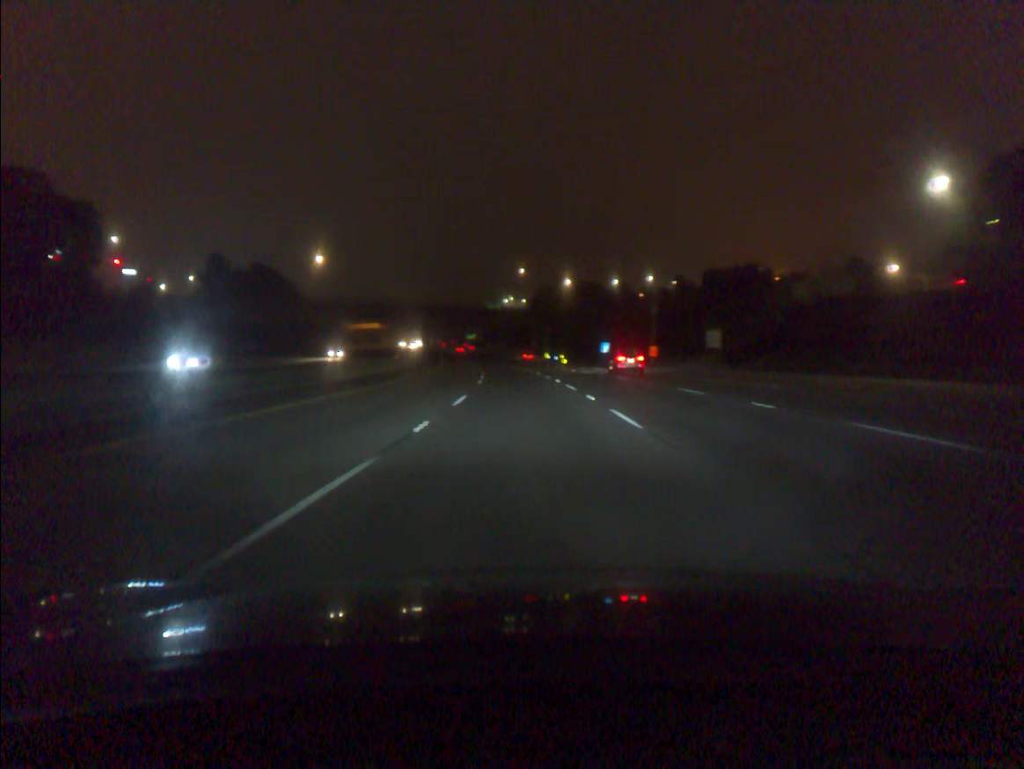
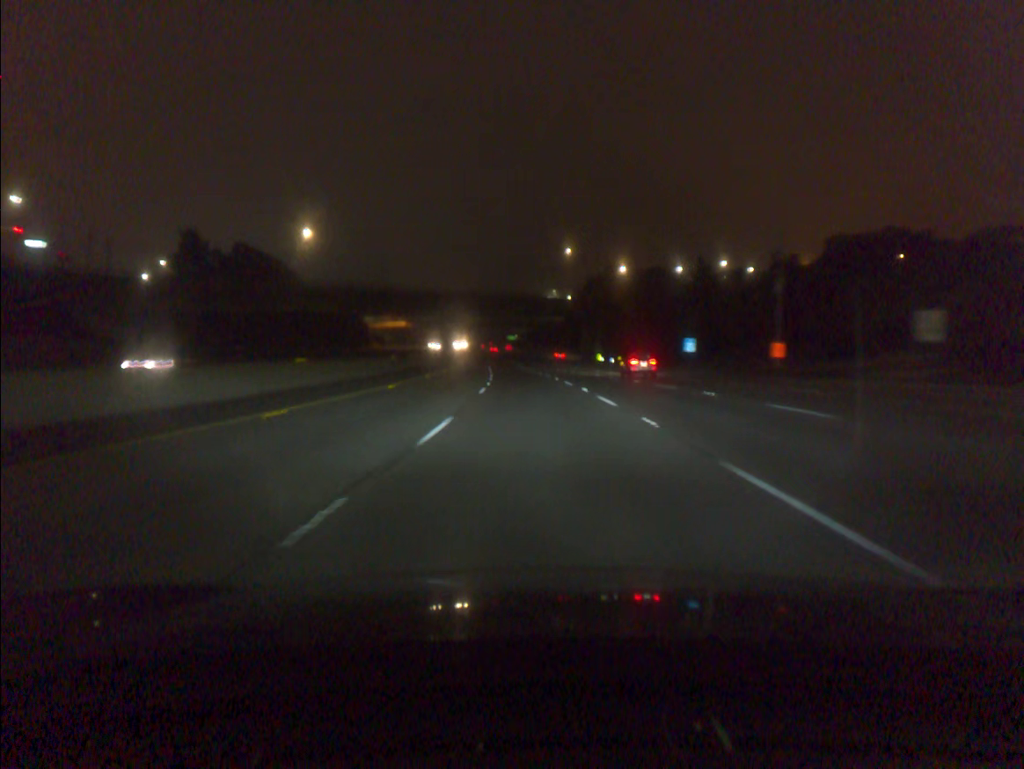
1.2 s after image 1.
(-1.1, +37.6) m; -3°
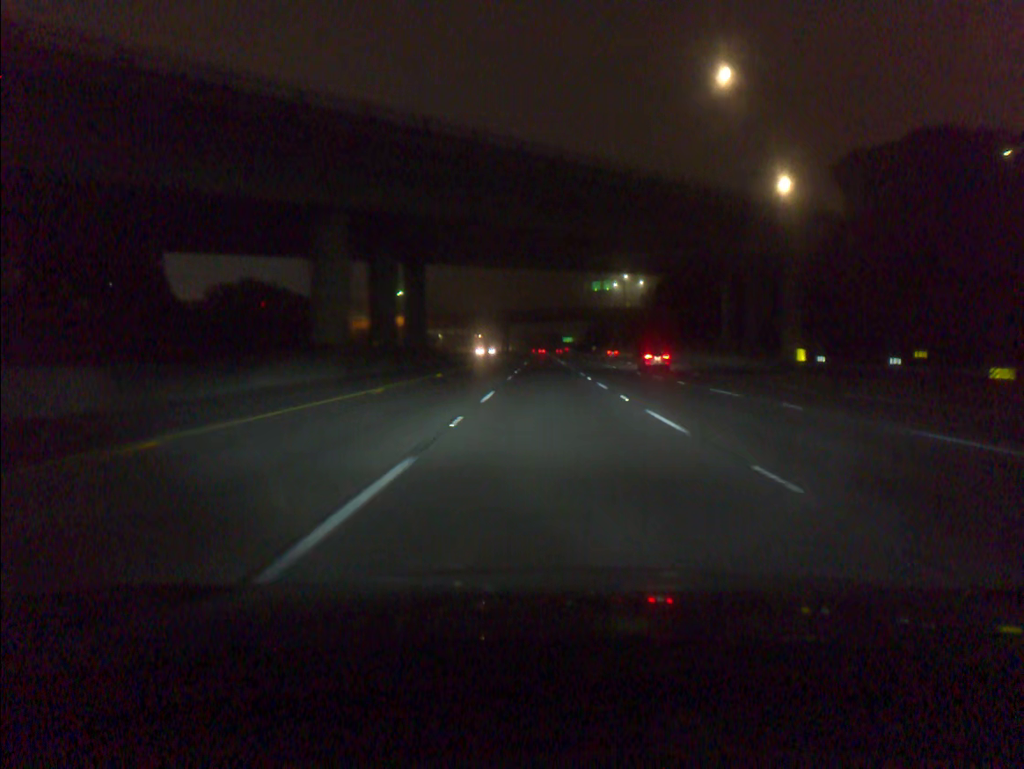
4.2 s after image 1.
(-4.4, +94.0) m; -4°
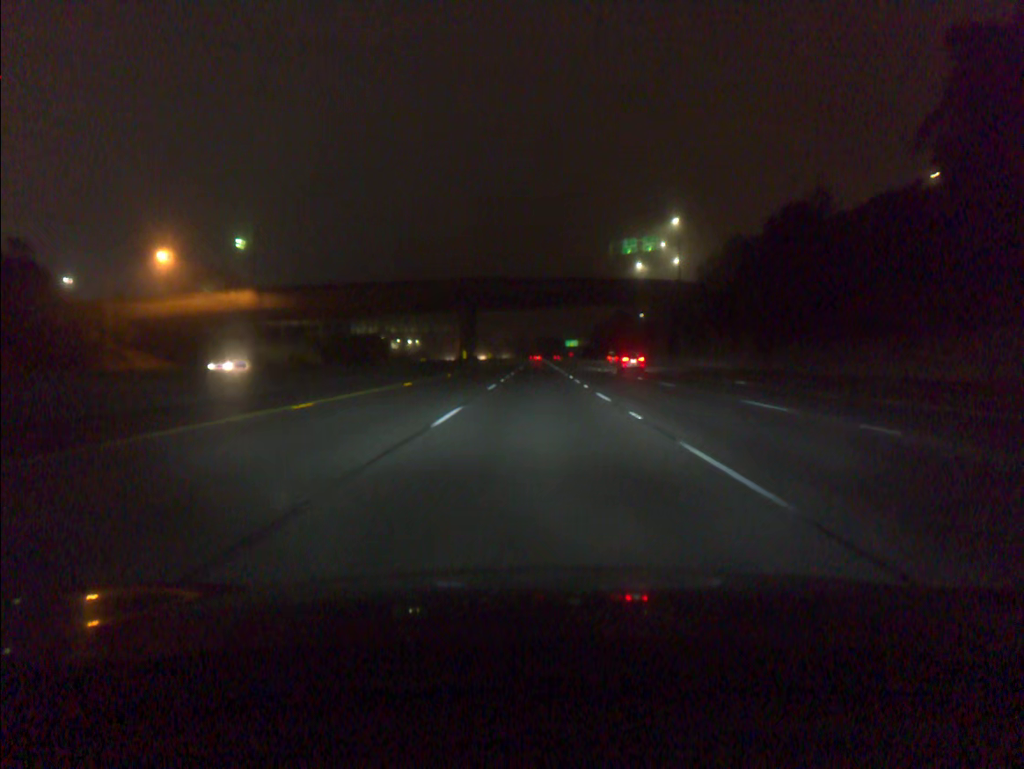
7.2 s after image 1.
(+0.6, +93.5) m; 0°
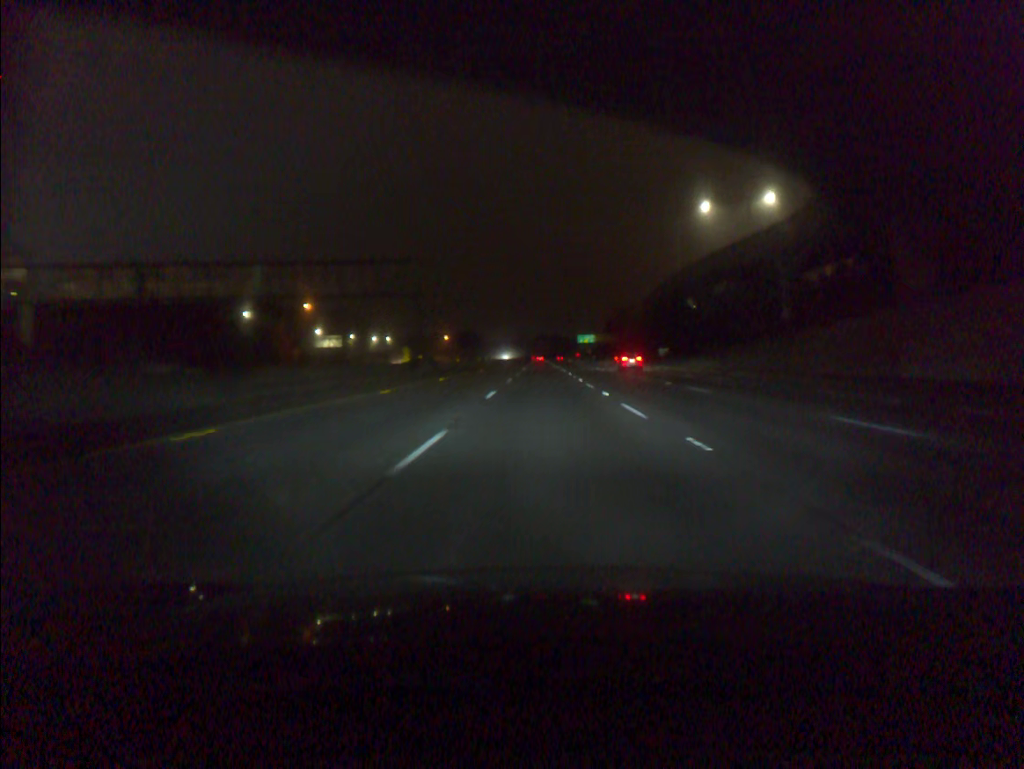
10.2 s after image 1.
(-0.3, +93.4) m; 0°
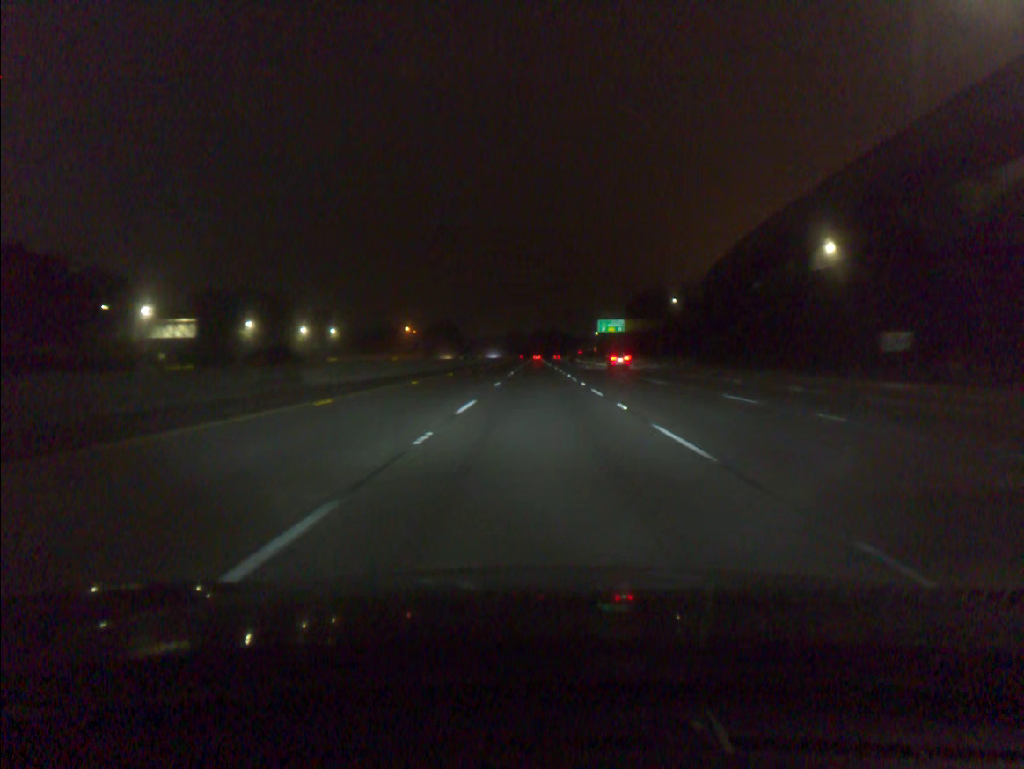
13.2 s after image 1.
(+0.2, +93.7) m; 0°
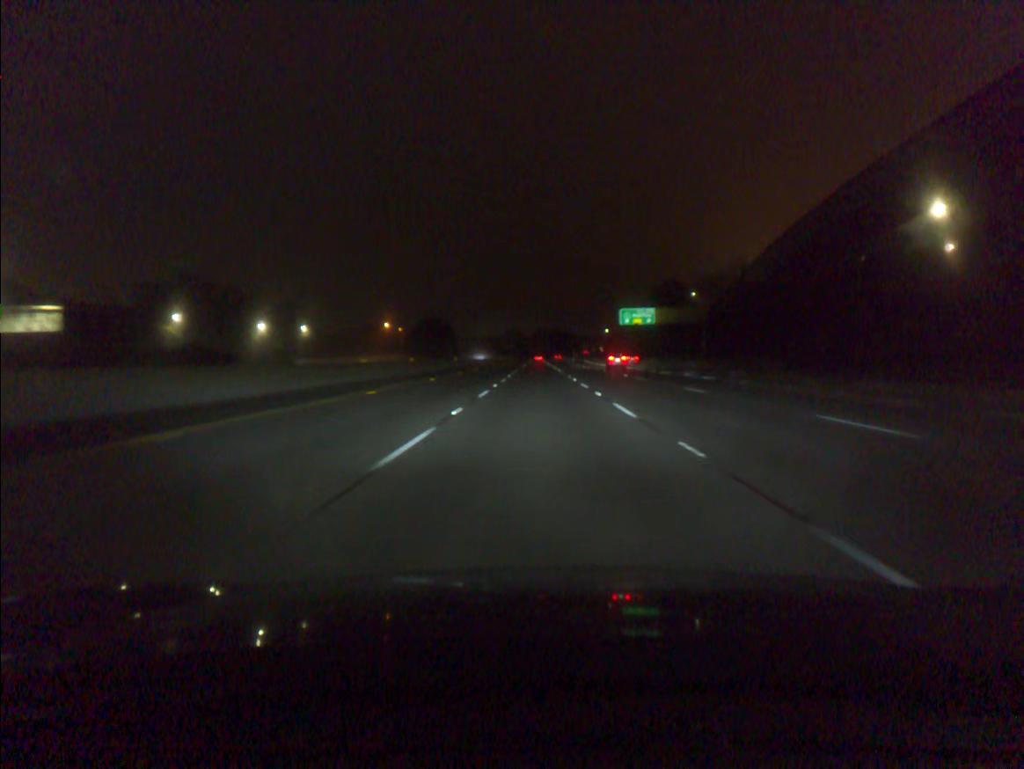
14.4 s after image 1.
(0.0, +37.6) m; 0°
